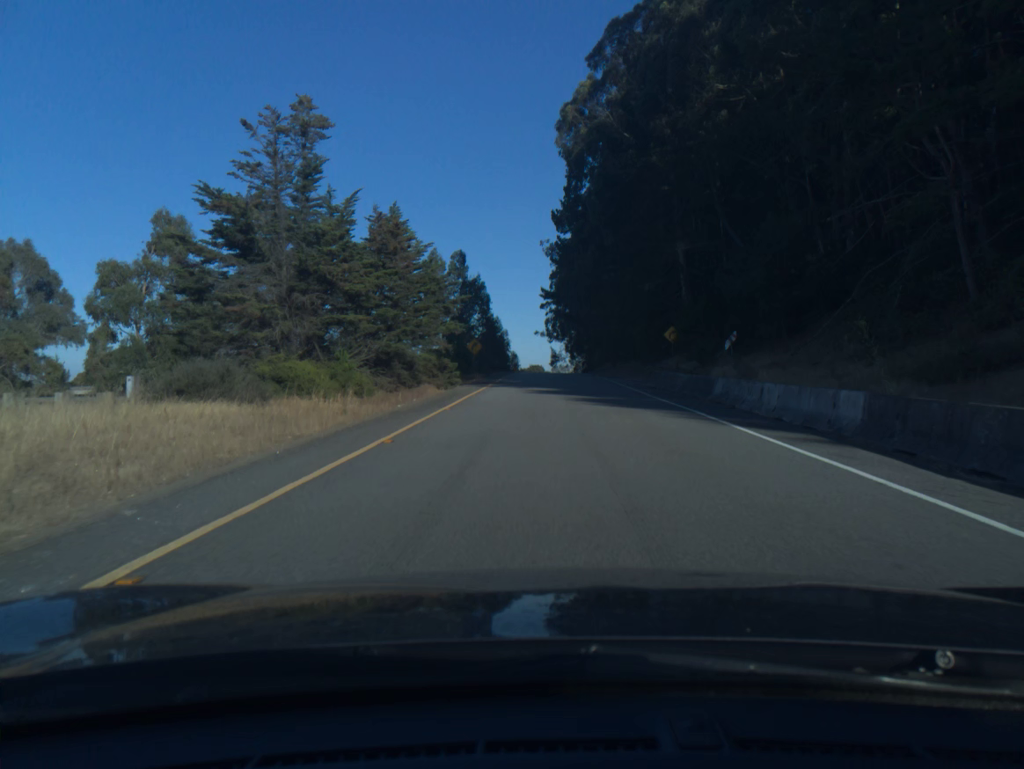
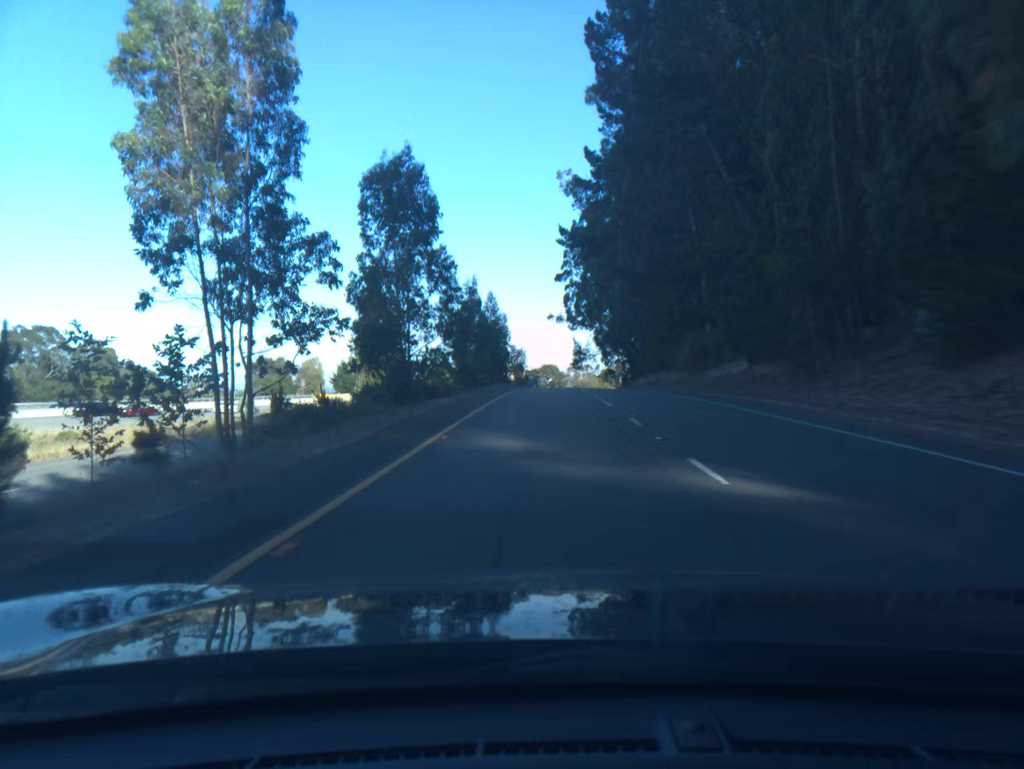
(-0.8, +65.0) m; -1°
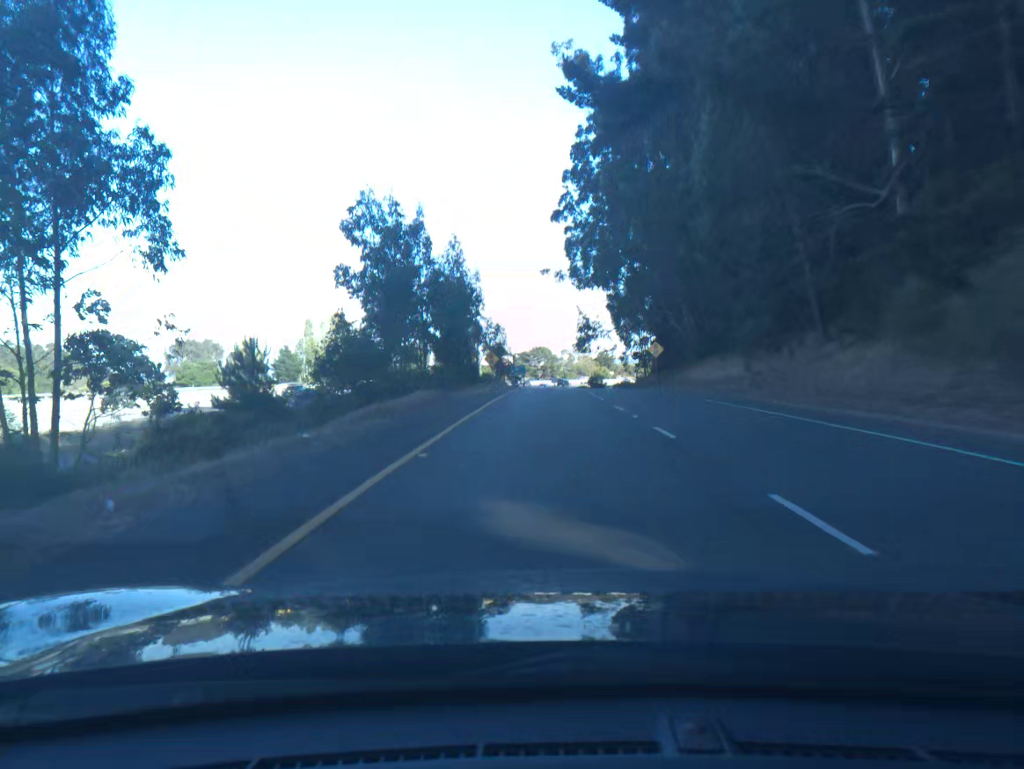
(+0.3, +39.6) m; +1°
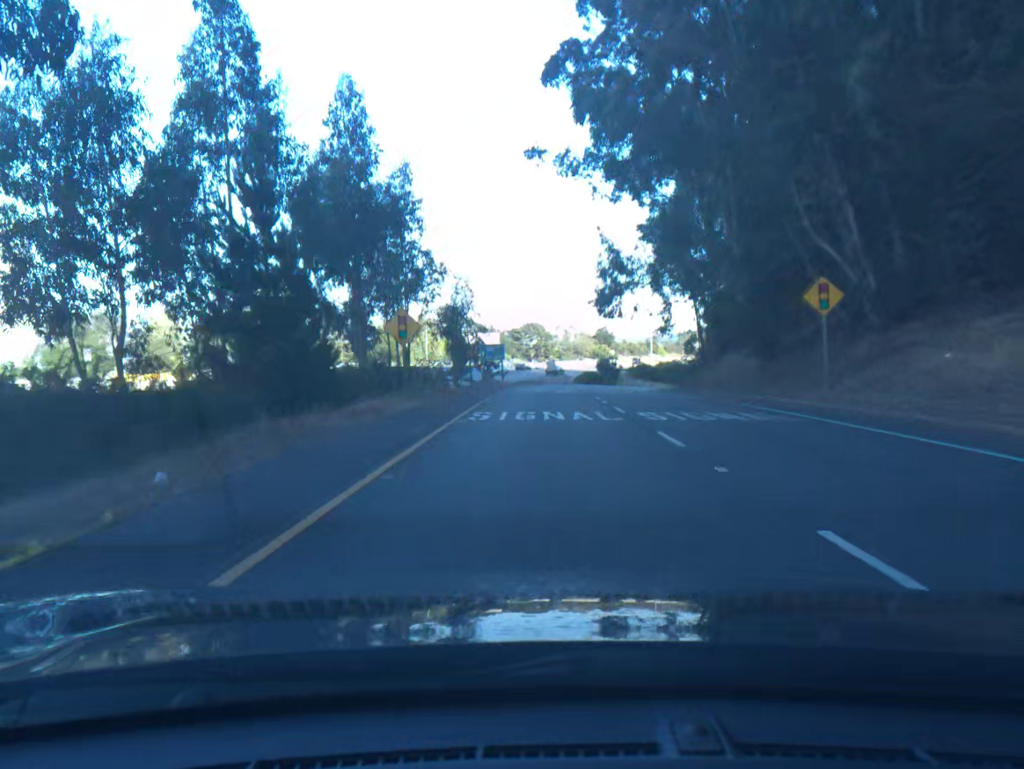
(+0.3, +38.5) m; +1°
